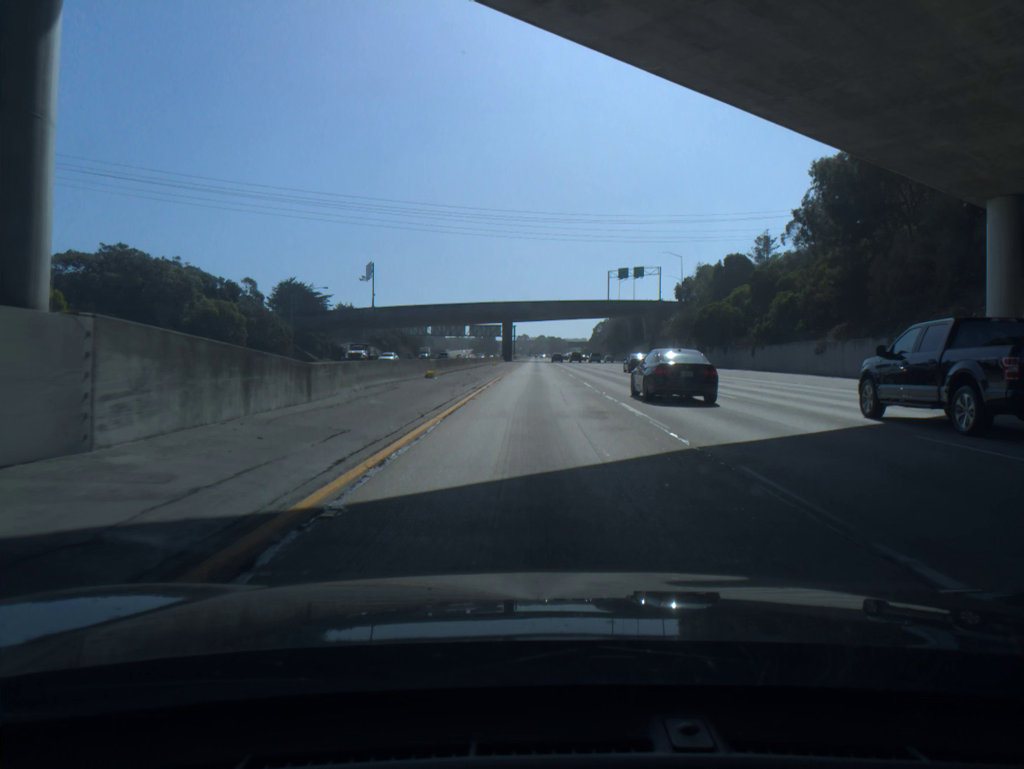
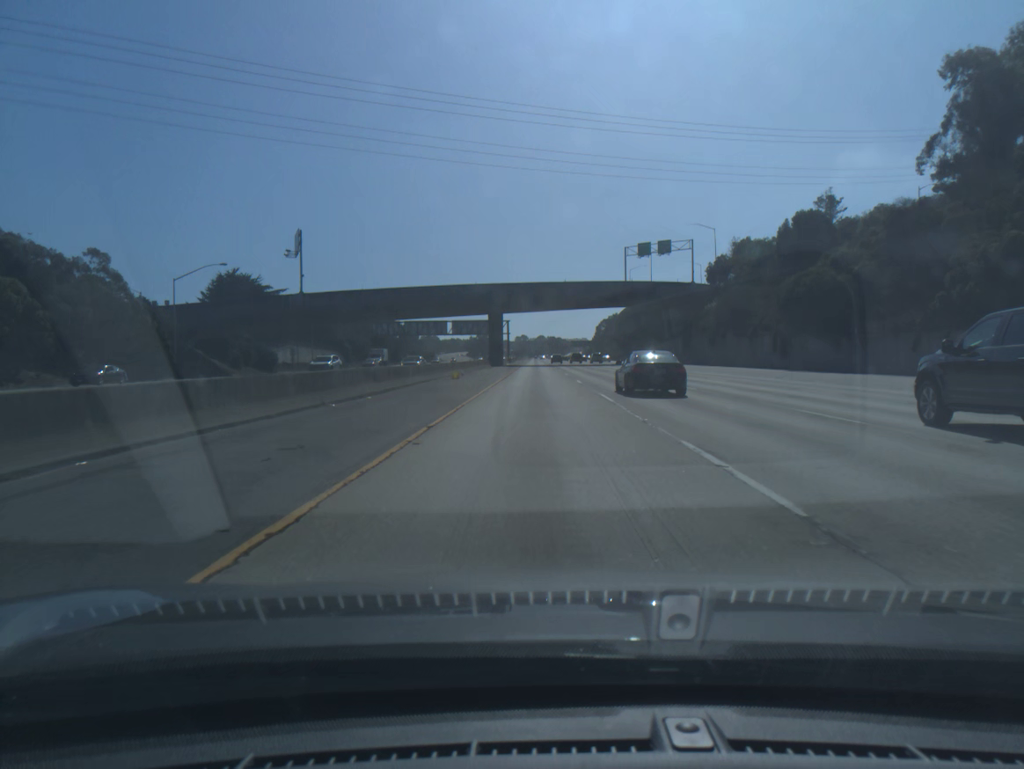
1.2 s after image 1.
(0.0, +38.7) m; 0°
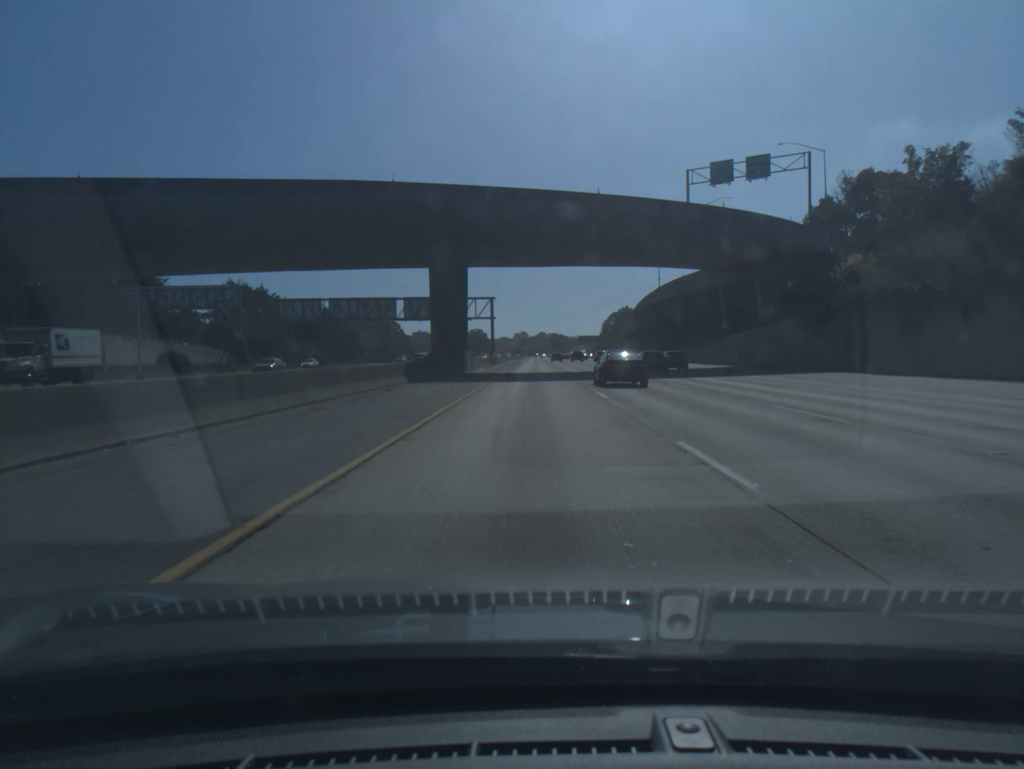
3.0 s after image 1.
(0.0, +57.9) m; 0°
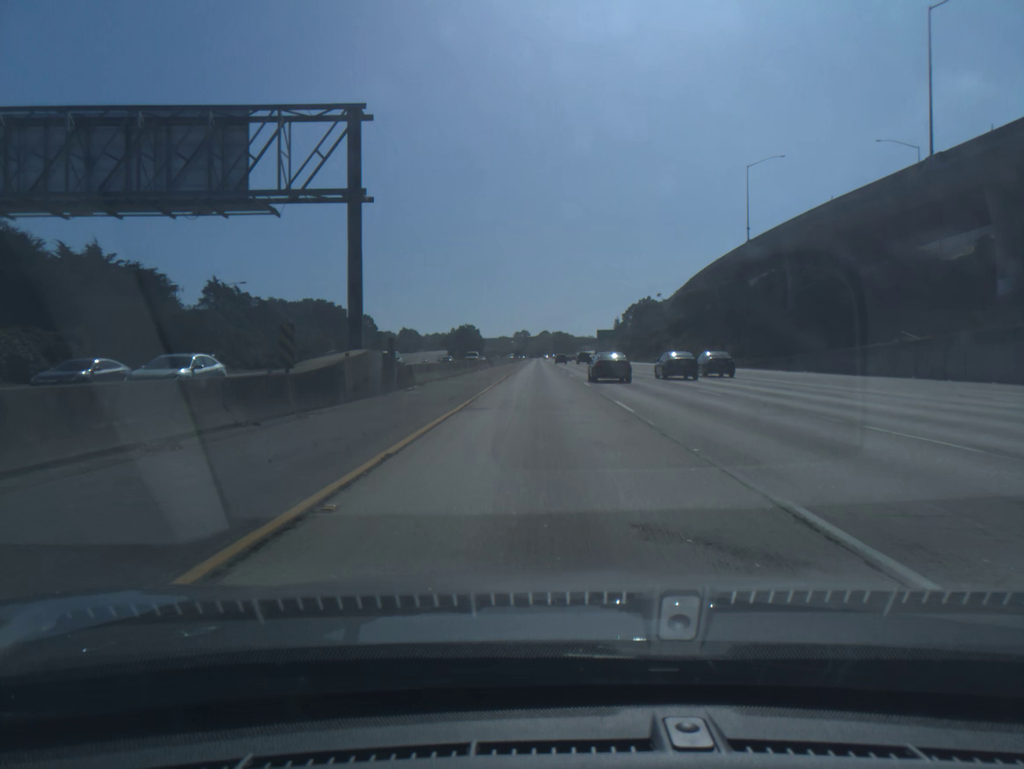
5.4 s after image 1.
(-0.1, +77.4) m; 0°
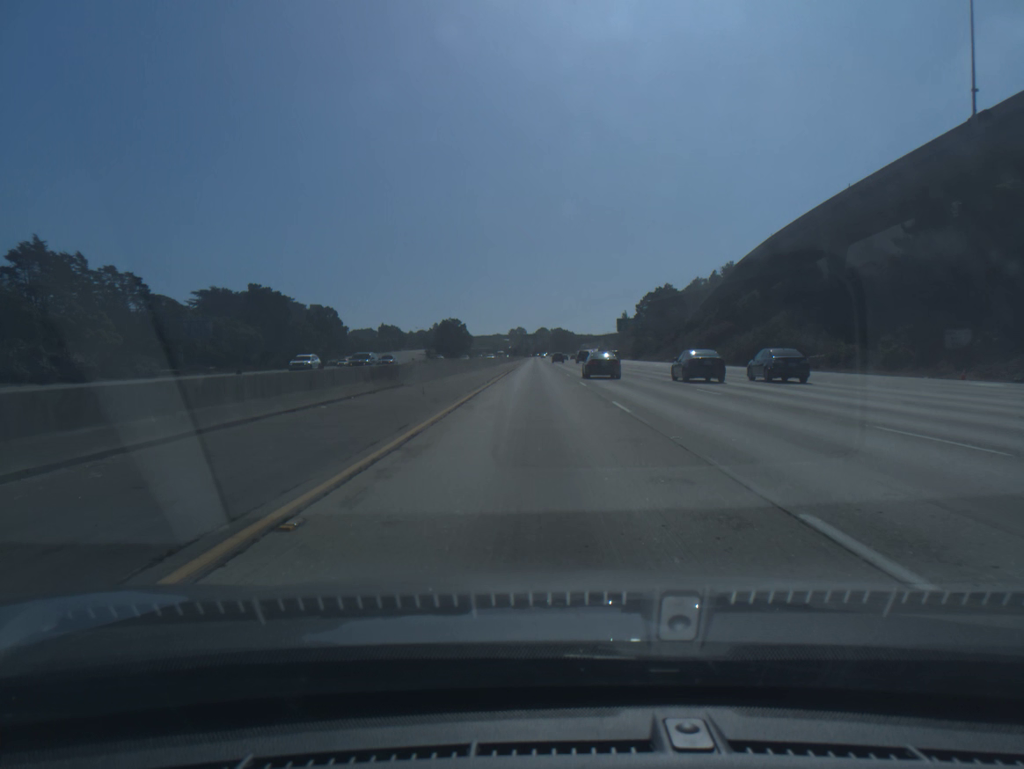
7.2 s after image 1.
(+0.1, +58.7) m; 0°
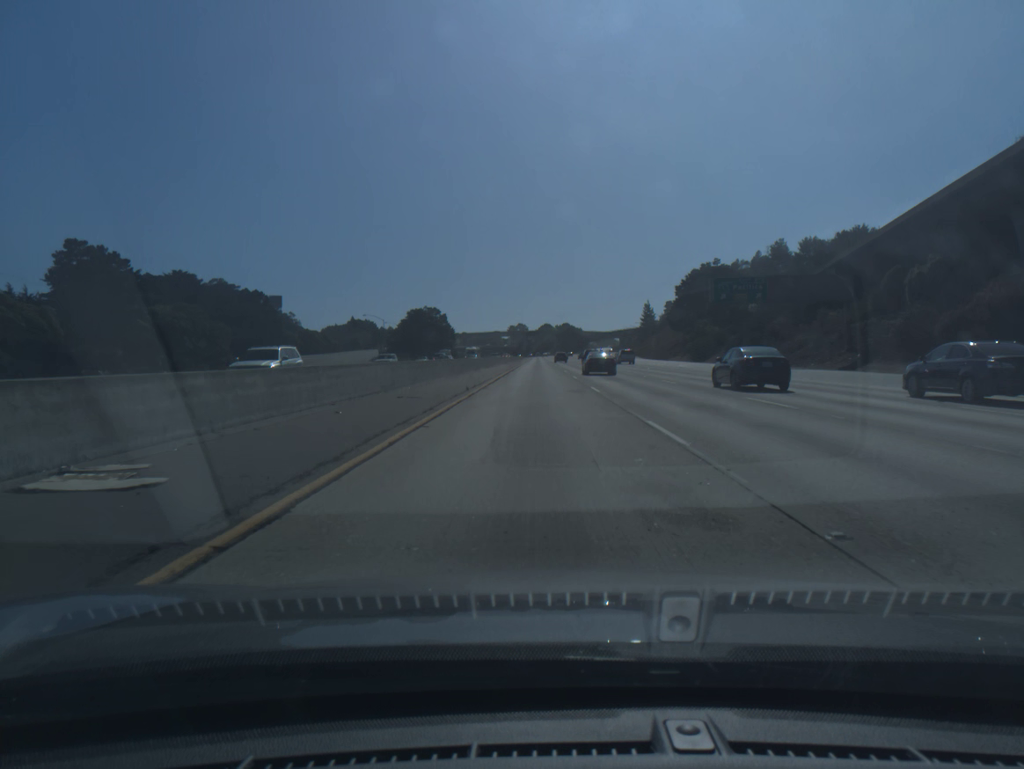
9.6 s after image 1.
(0.0, +79.7) m; 0°
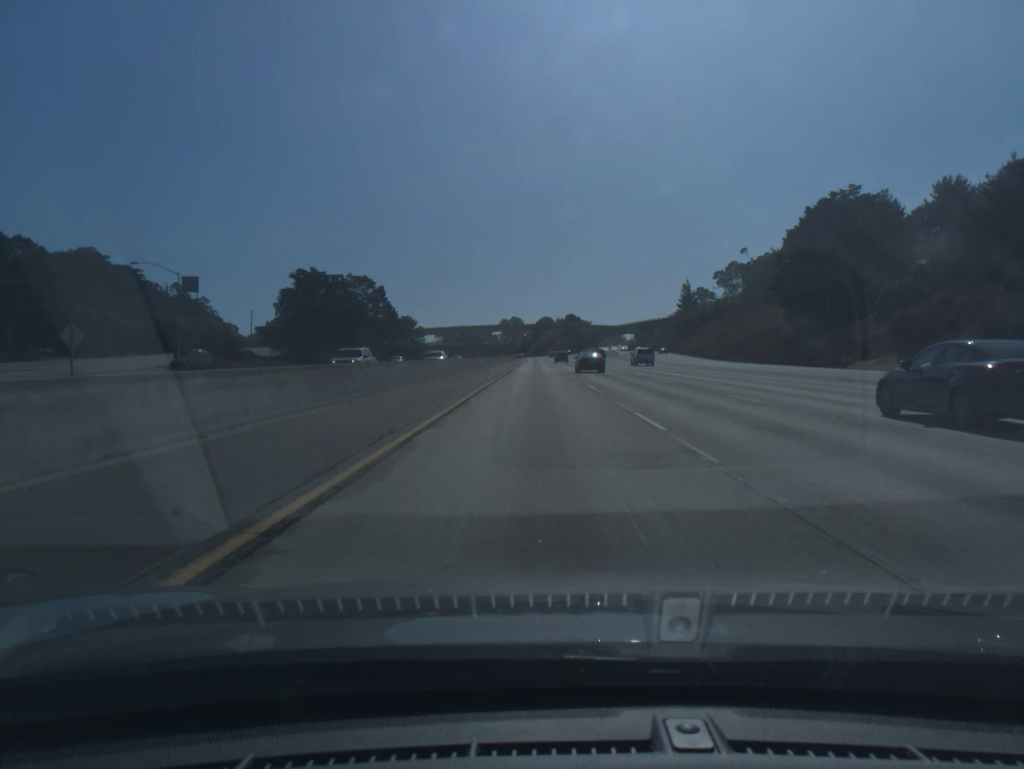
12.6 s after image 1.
(-0.1, +100.2) m; 0°
